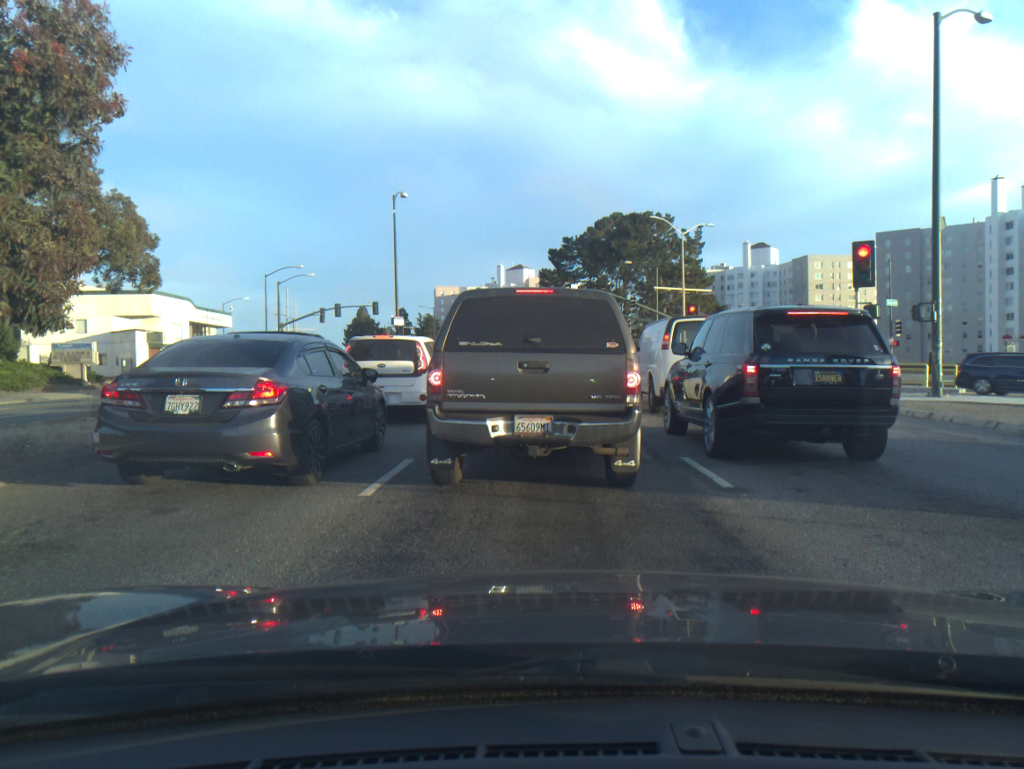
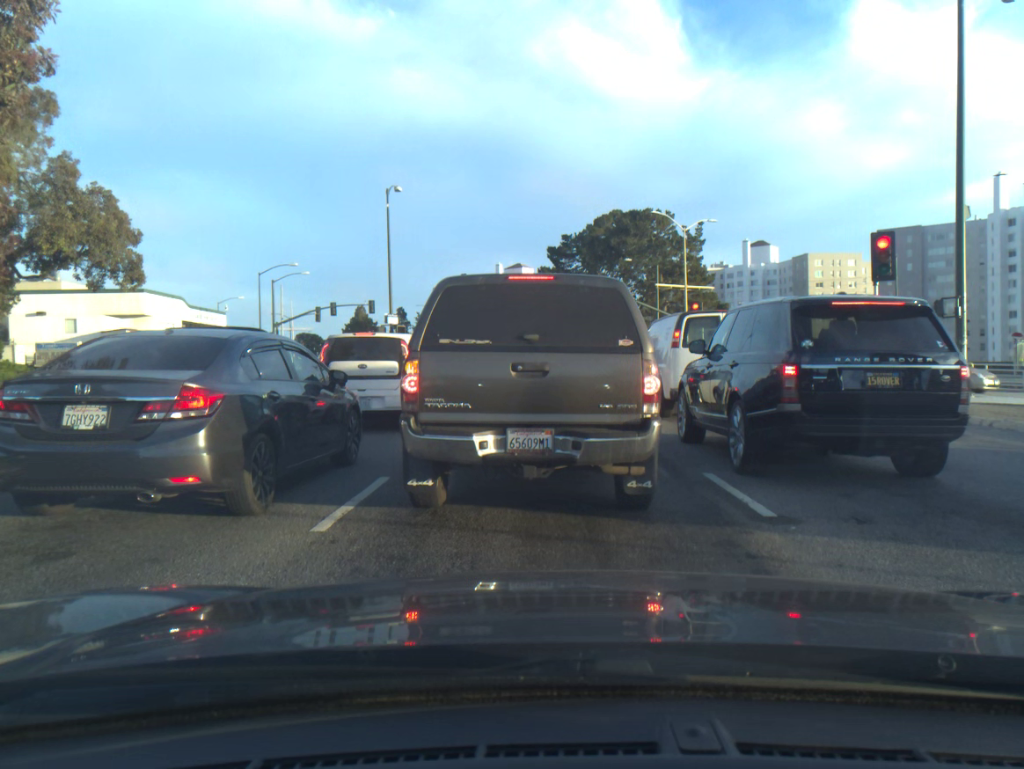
(0.0, +1.4) m; 0°
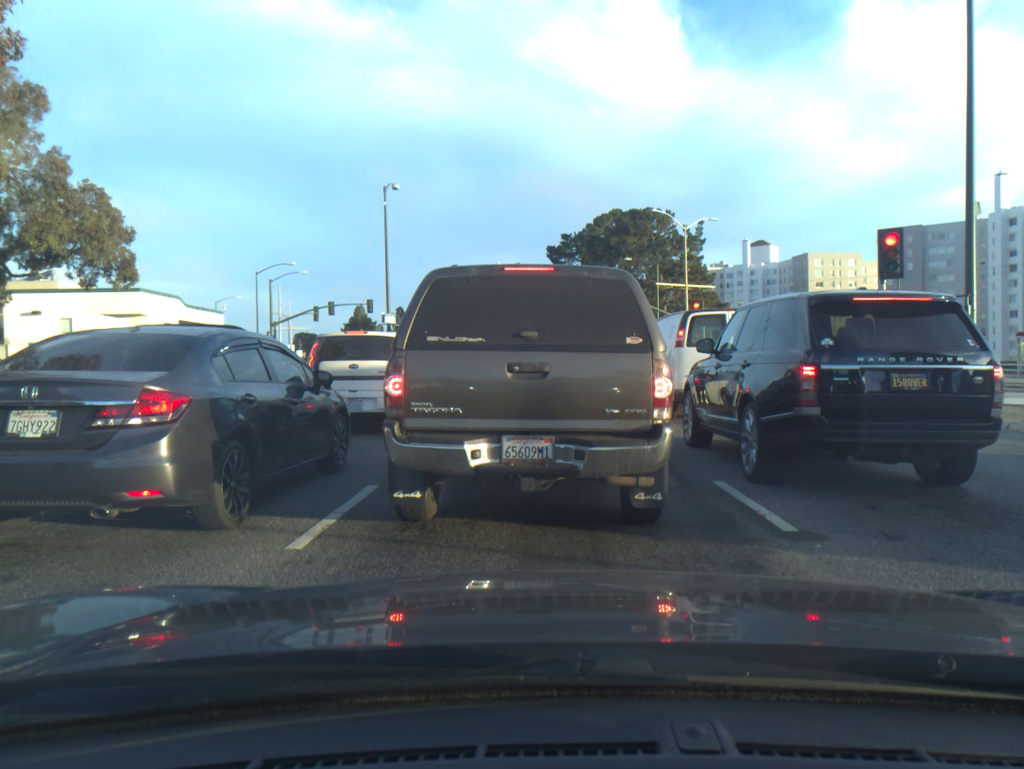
(0.0, +0.5) m; 0°
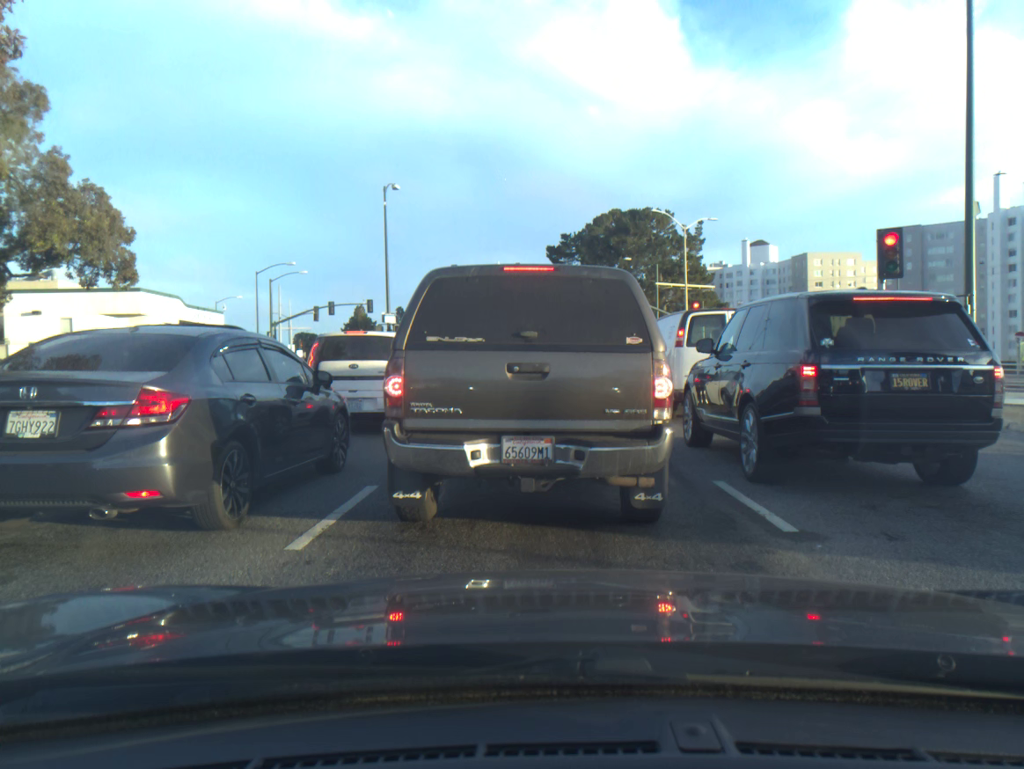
(0.0, 0.0) m; 0°
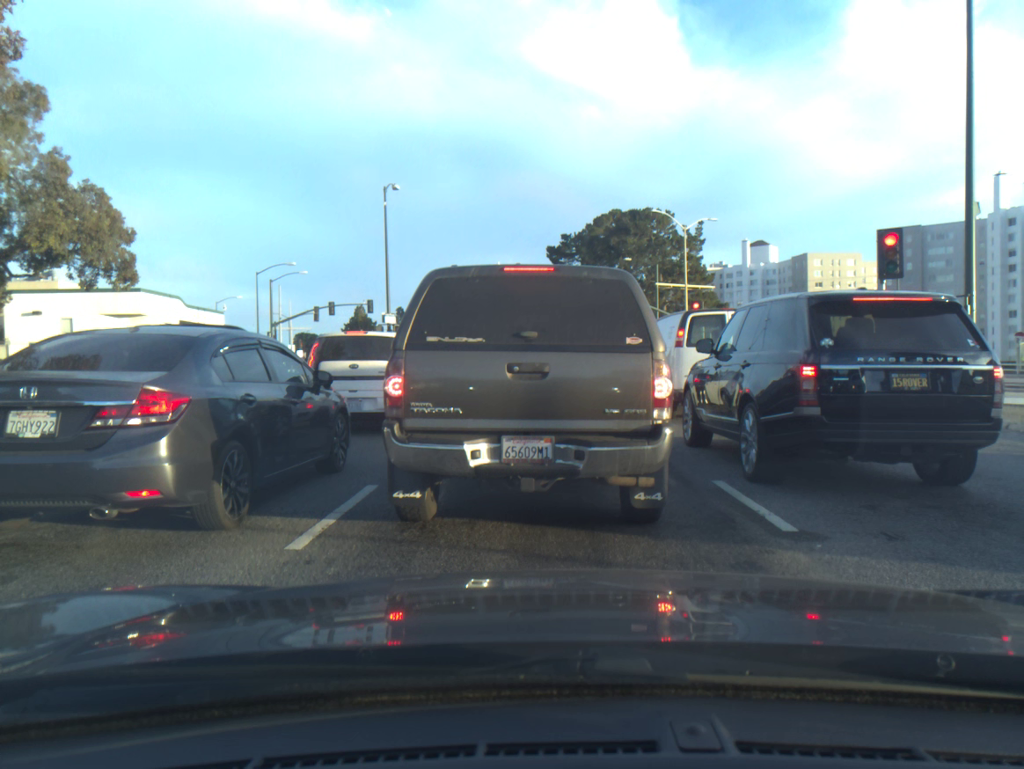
(0.0, 0.0) m; 0°
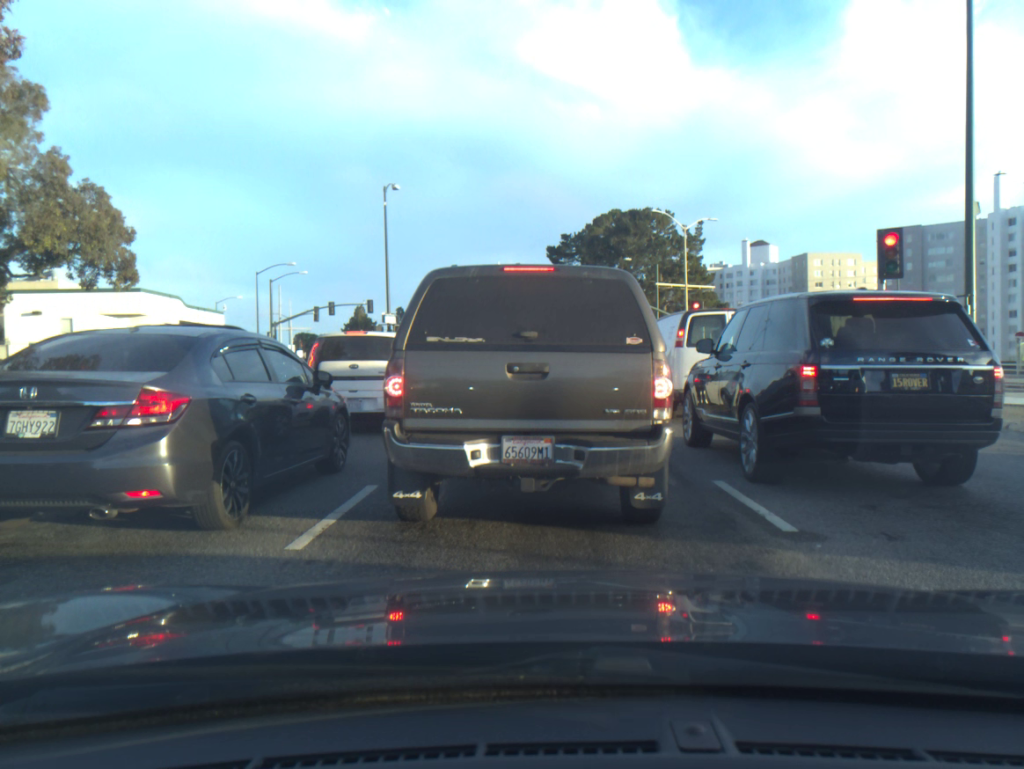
(0.0, 0.0) m; 0°
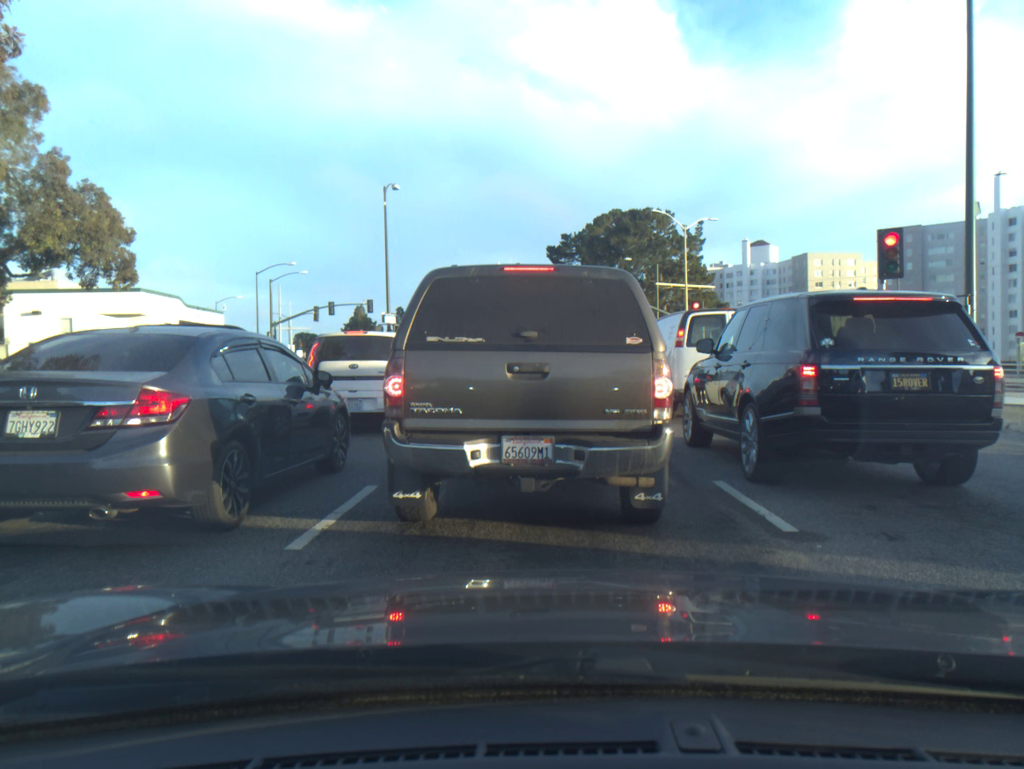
(0.0, 0.0) m; 0°
